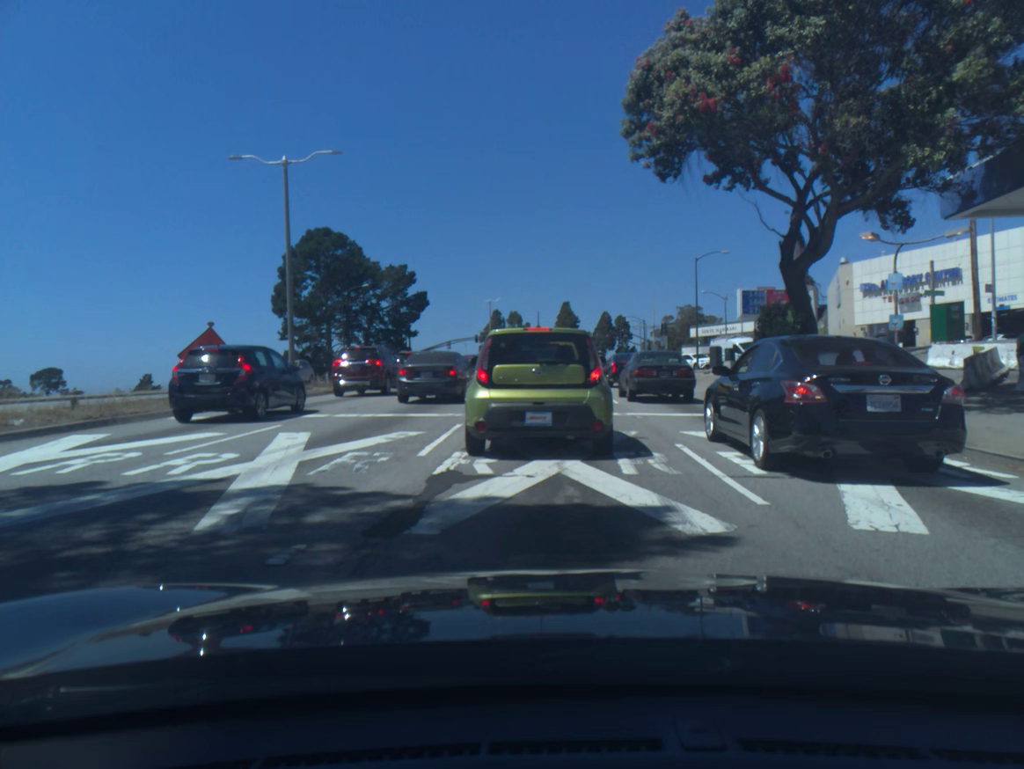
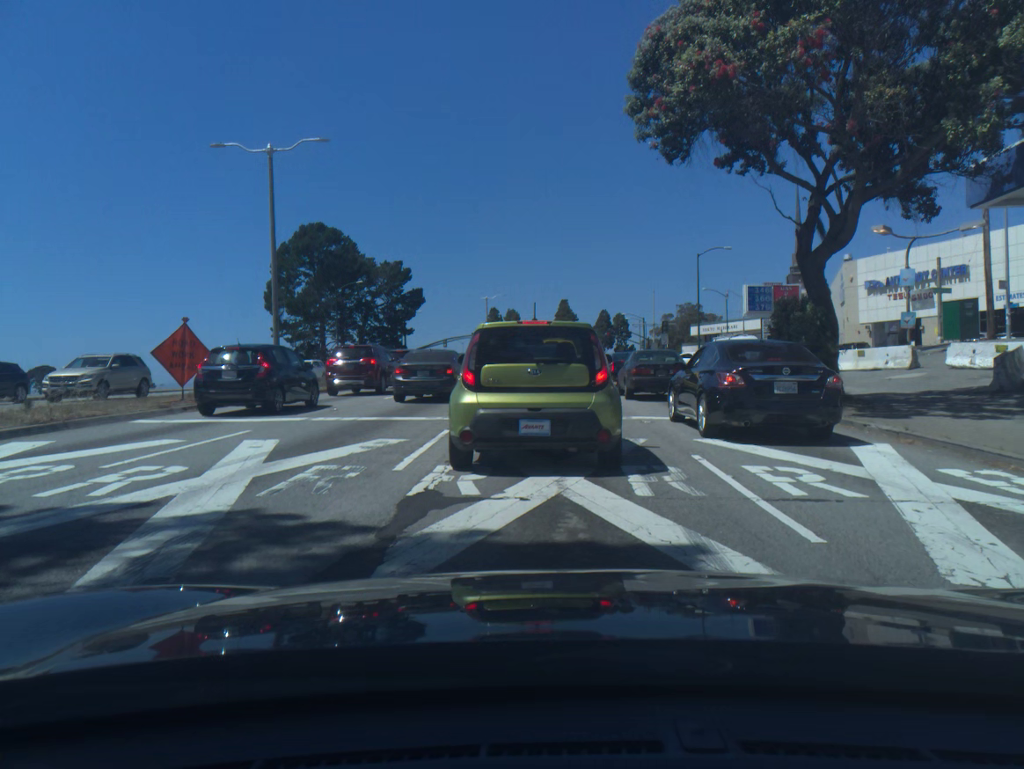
(0.0, +1.3) m; 0°
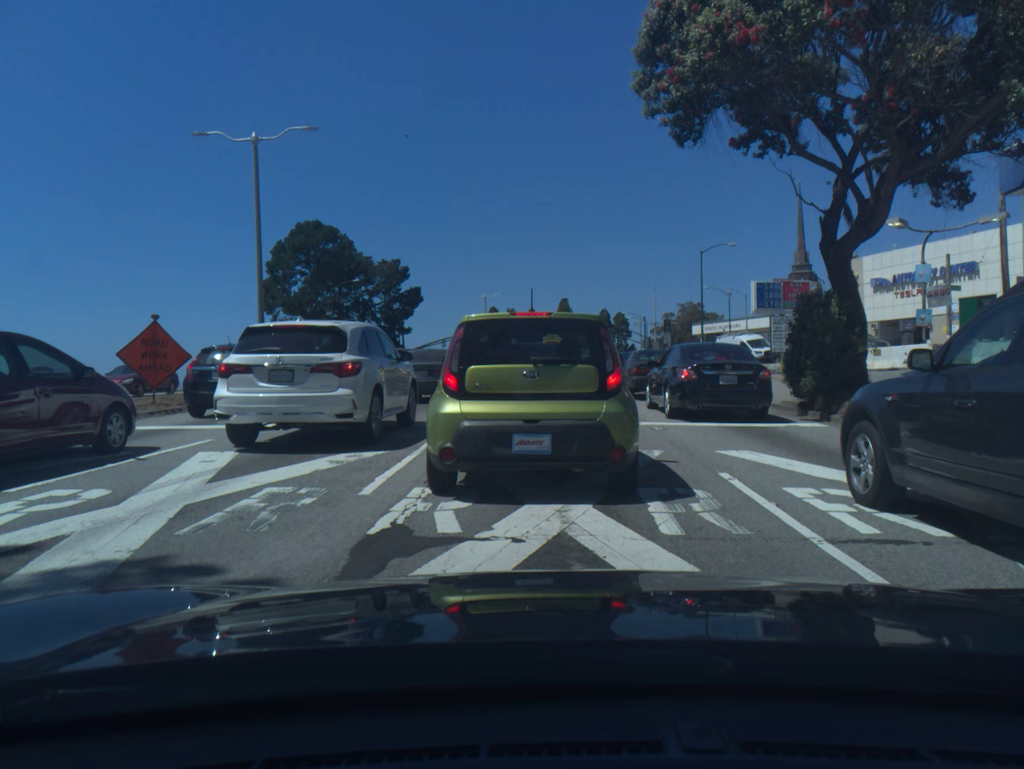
(0.0, +1.6) m; 0°
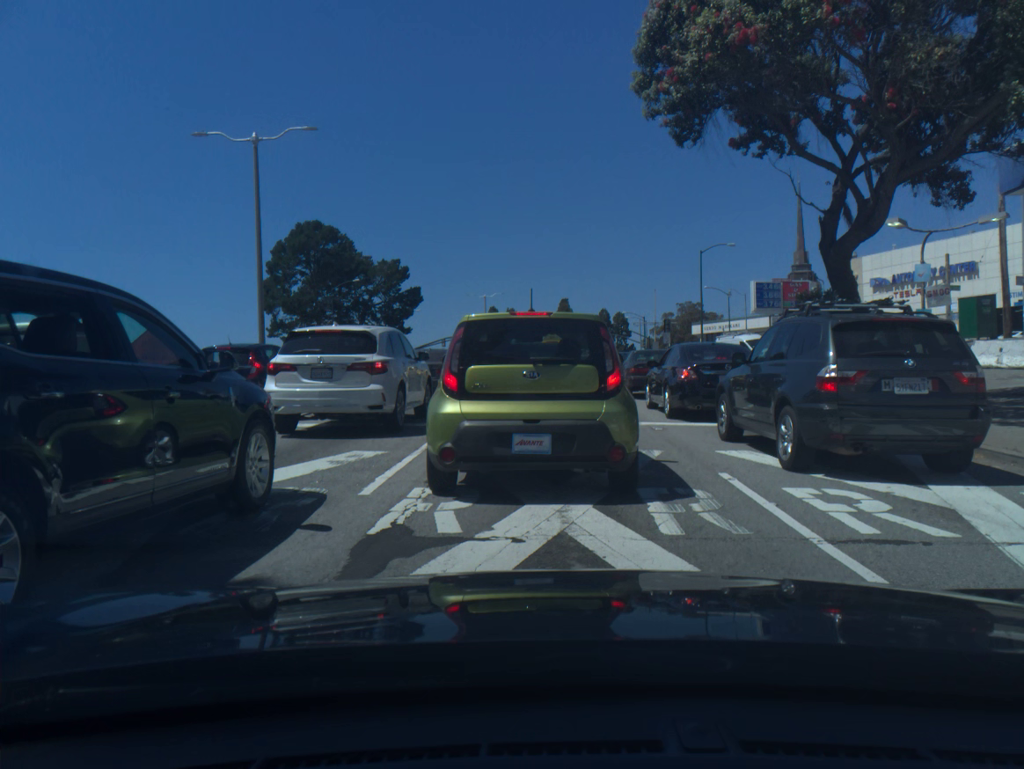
(0.0, 0.0) m; 0°
